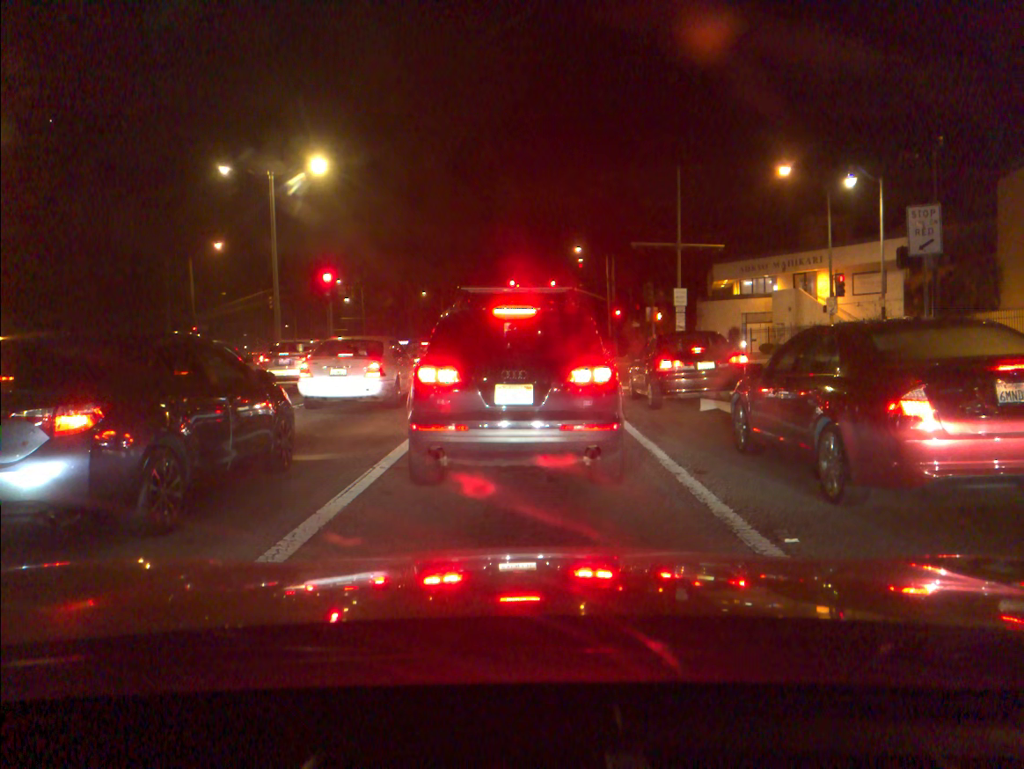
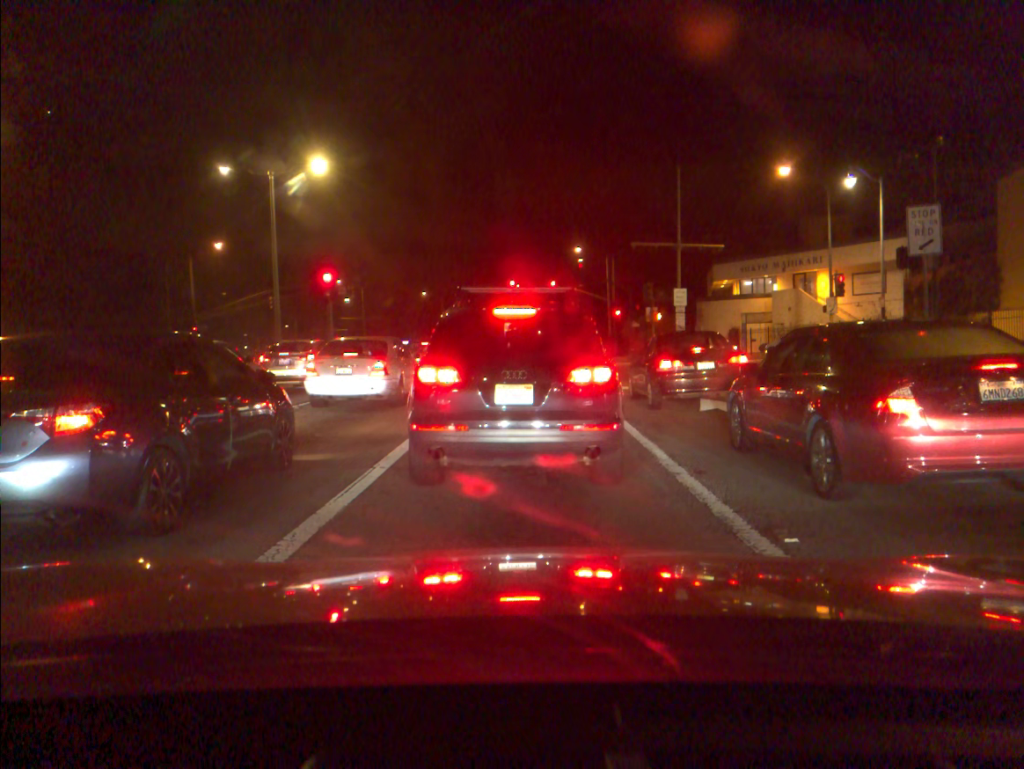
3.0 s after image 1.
(0.0, 0.0) m; 0°
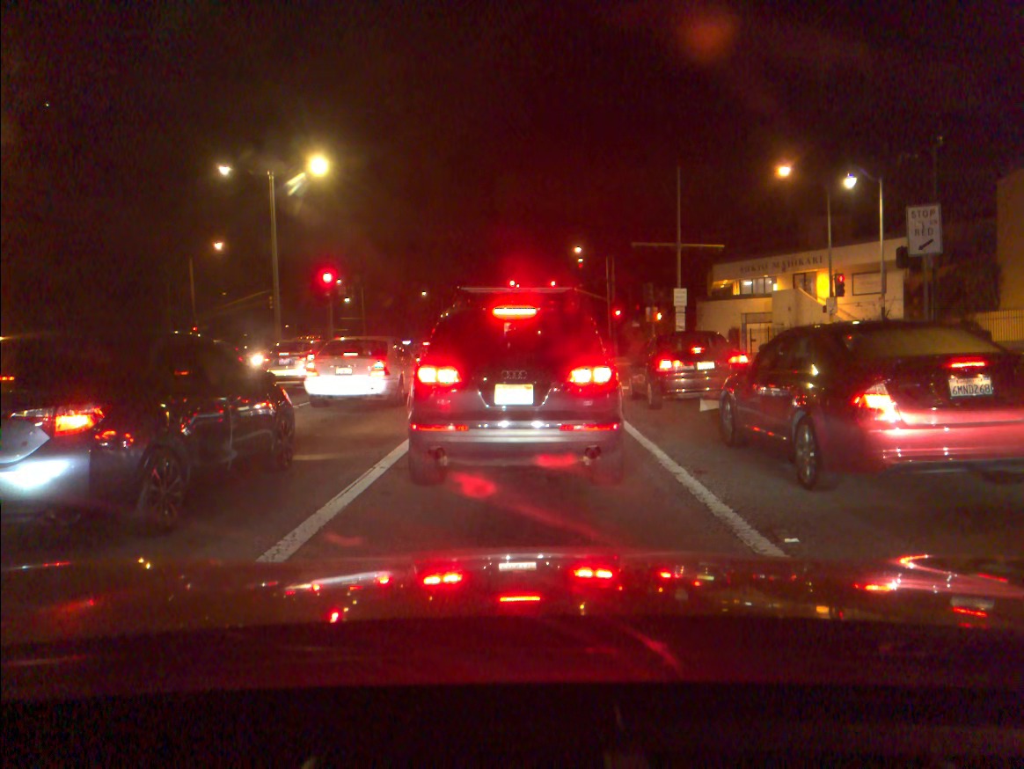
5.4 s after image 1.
(0.0, 0.0) m; 0°
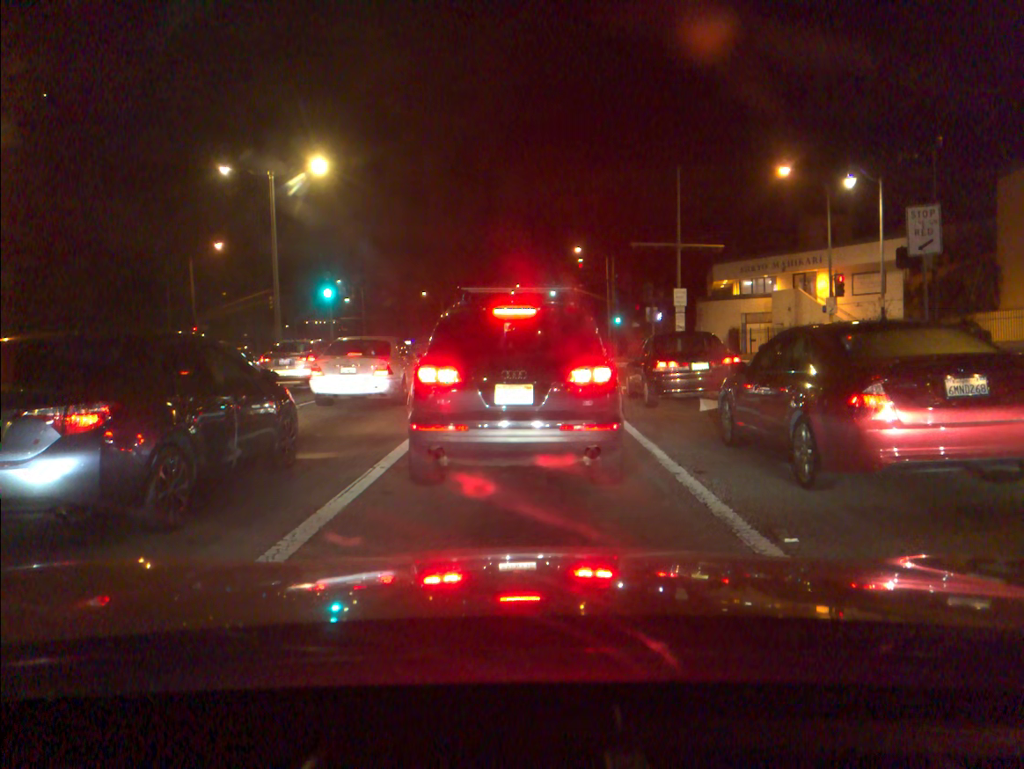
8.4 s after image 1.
(-0.1, 0.0) m; 0°
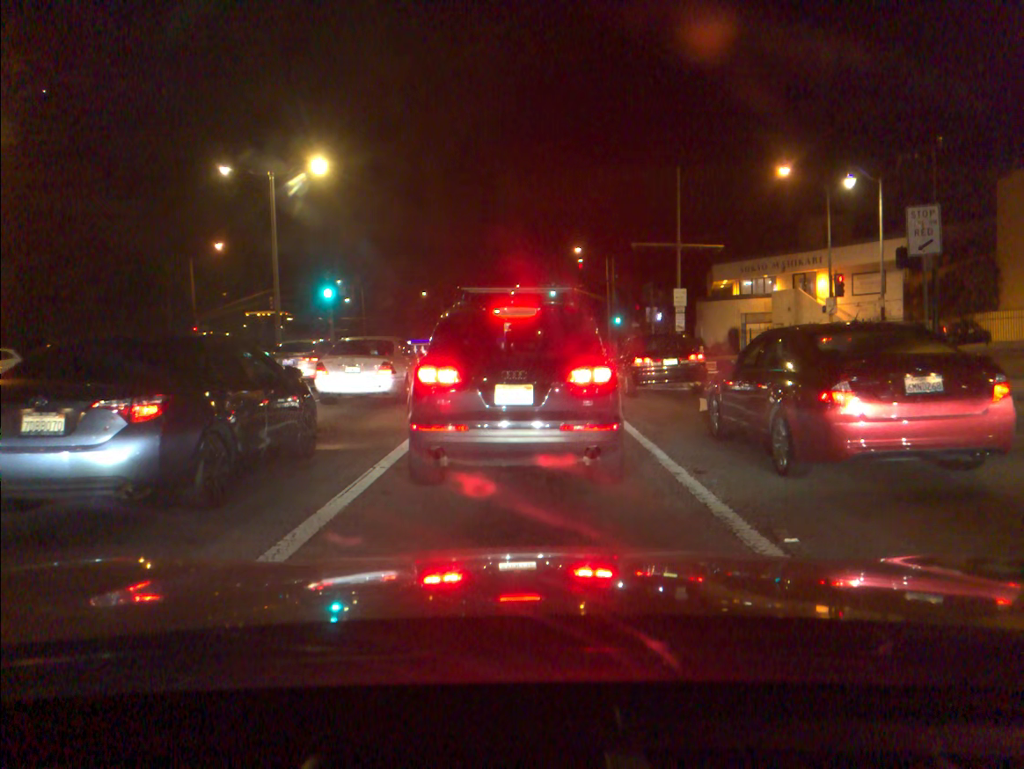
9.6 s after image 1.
(0.0, -0.1) m; 0°
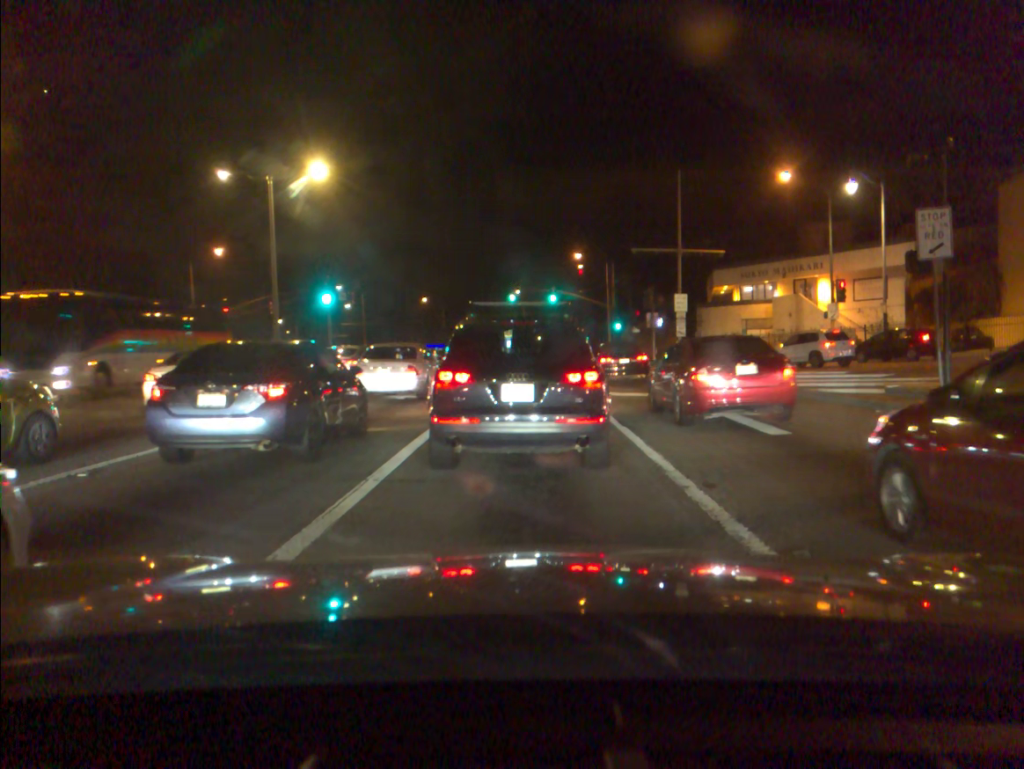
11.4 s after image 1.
(0.0, +0.4) m; 0°
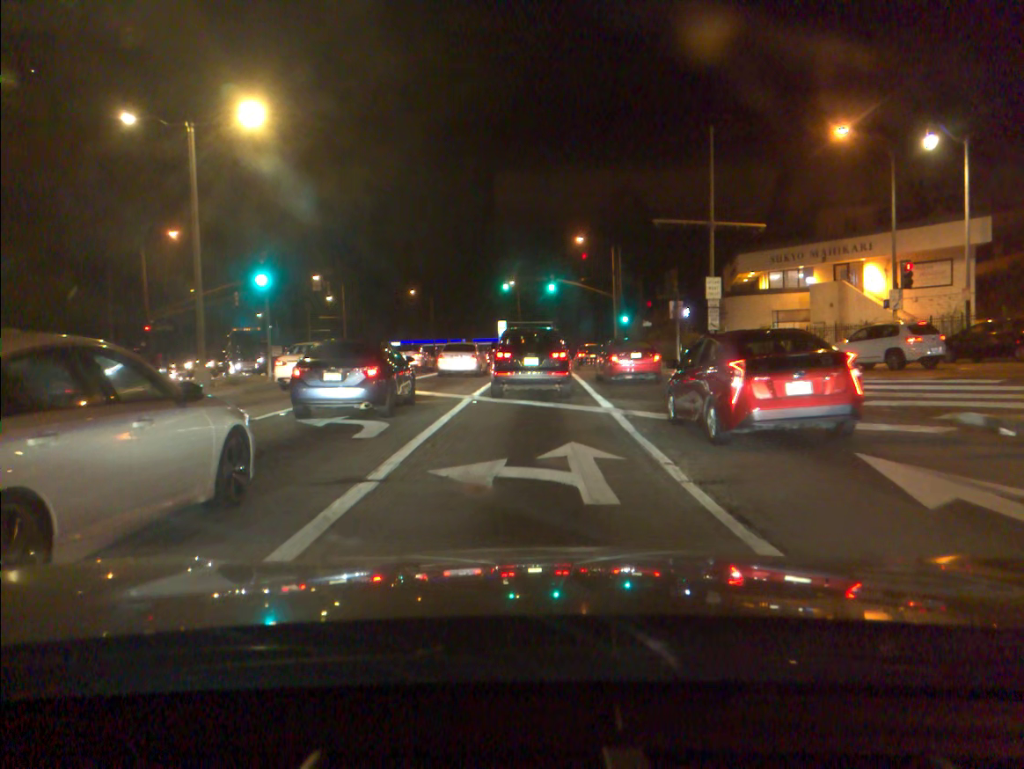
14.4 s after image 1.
(+0.2, +7.6) m; +1°
